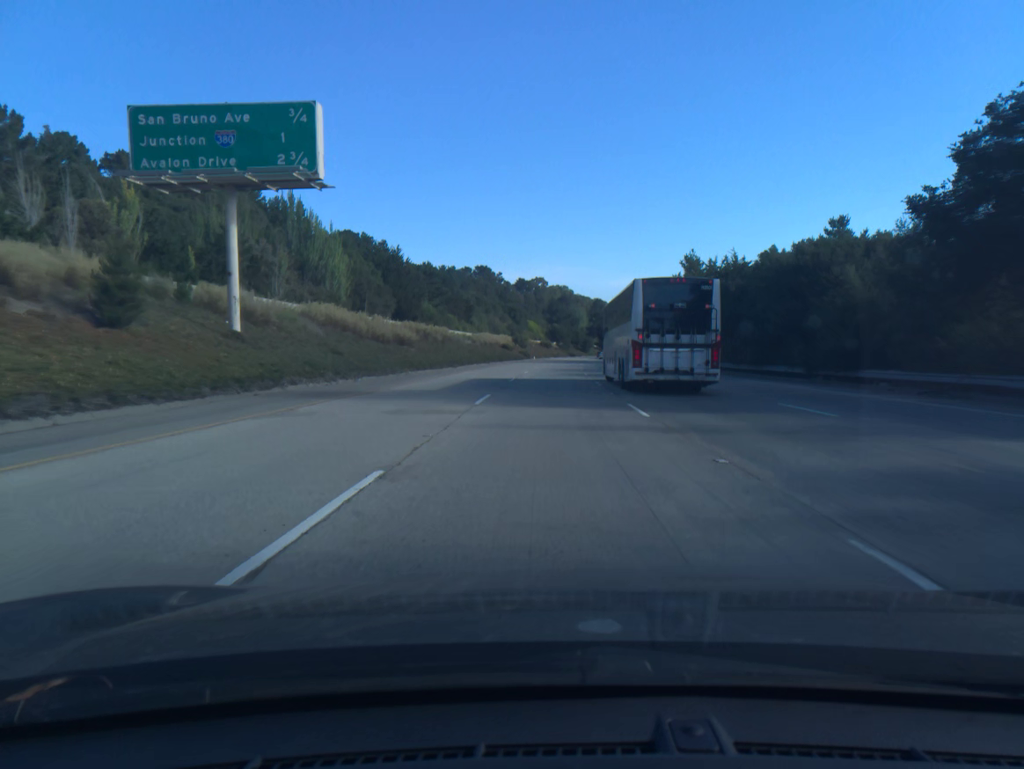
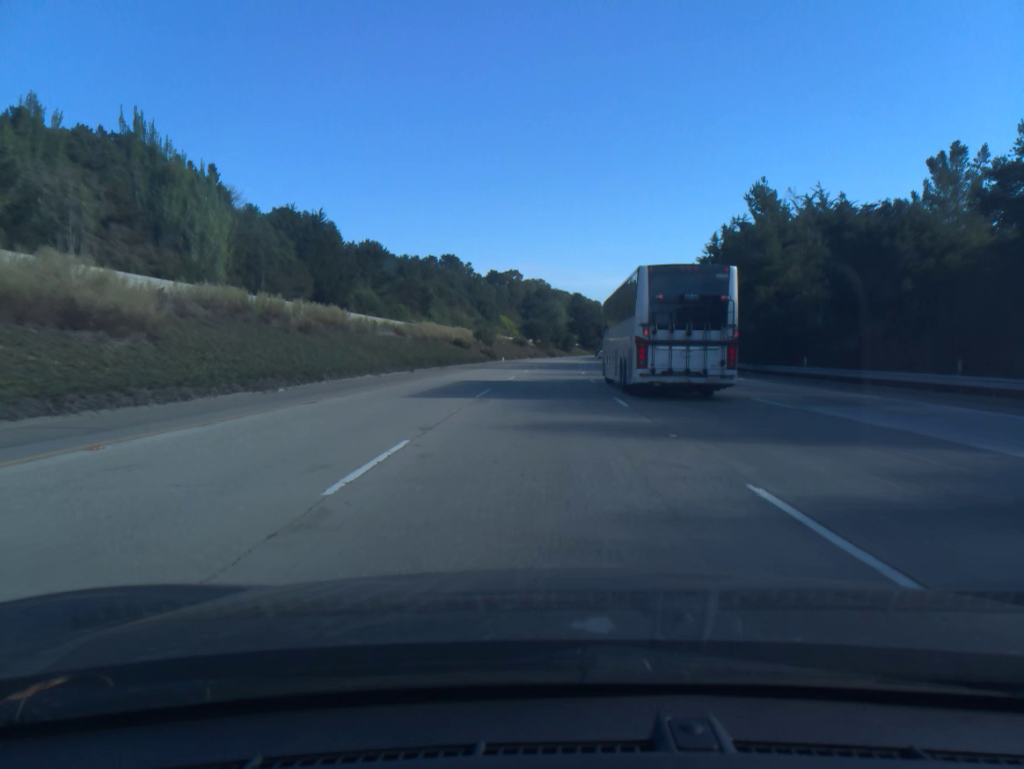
(+0.7, +41.2) m; +2°
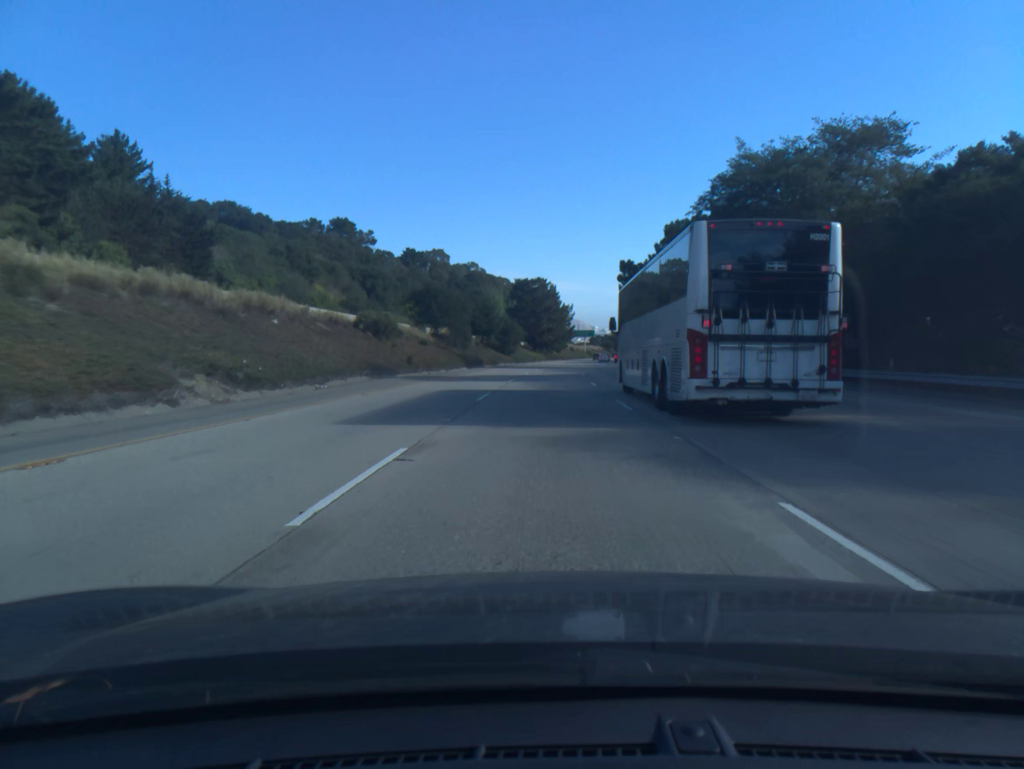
(+3.7, +102.9) m; +4°
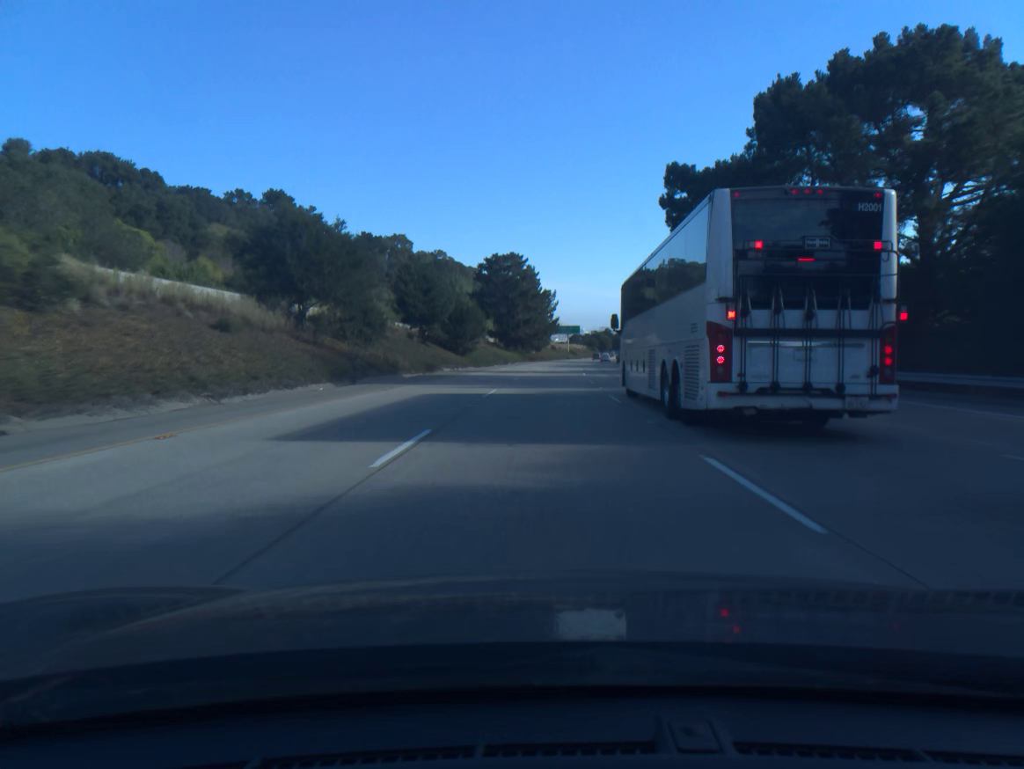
(+0.7, +41.2) m; +2°
